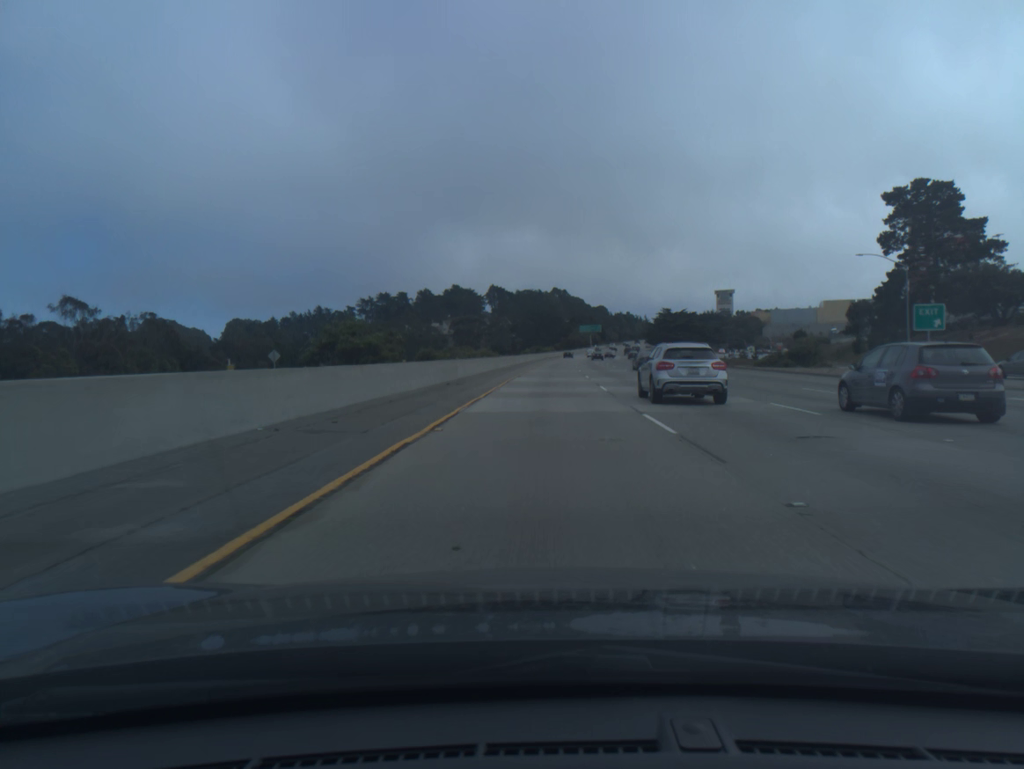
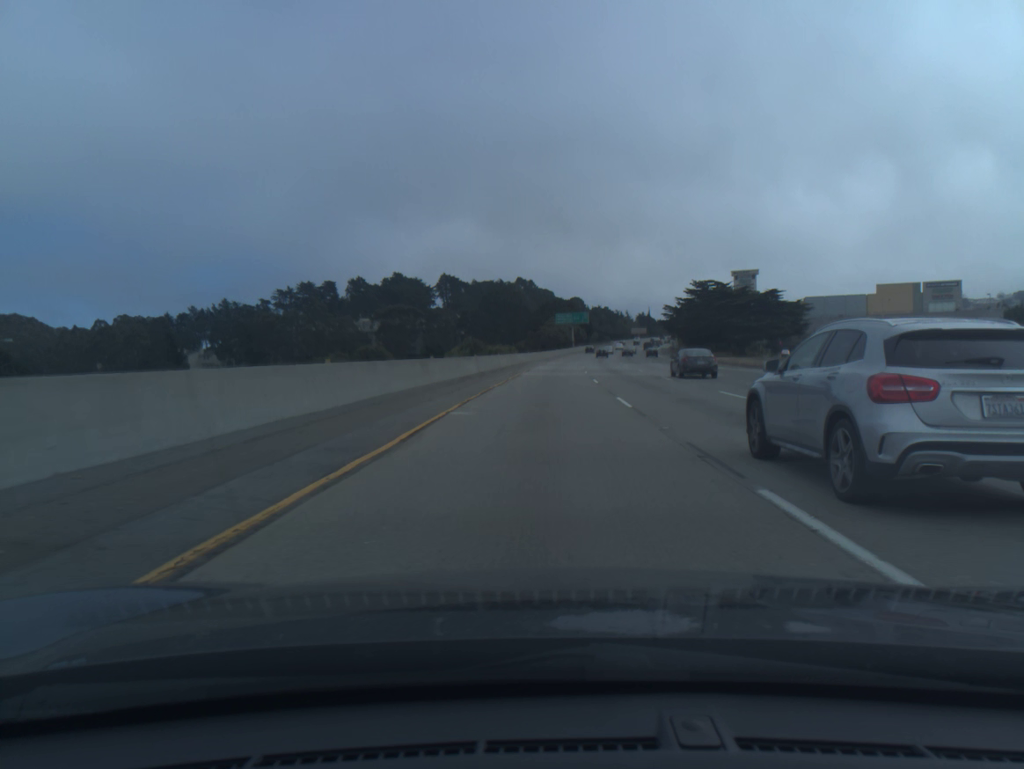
(+2.3, +96.9) m; +2°
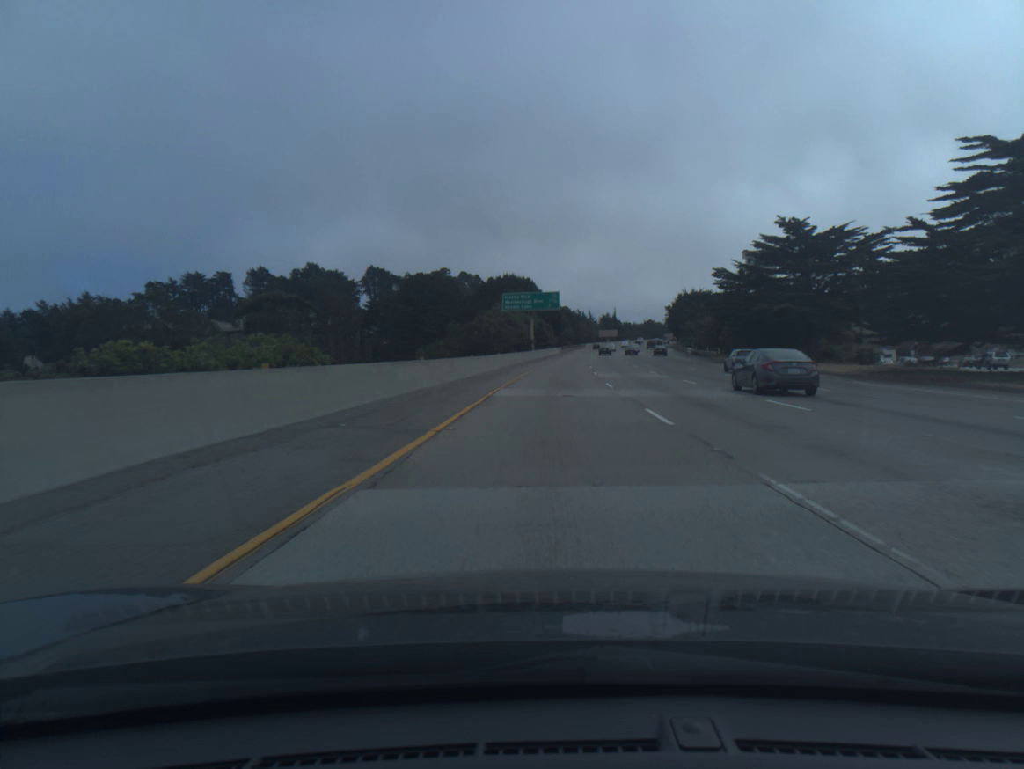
(+2.1, +77.8) m; +4°
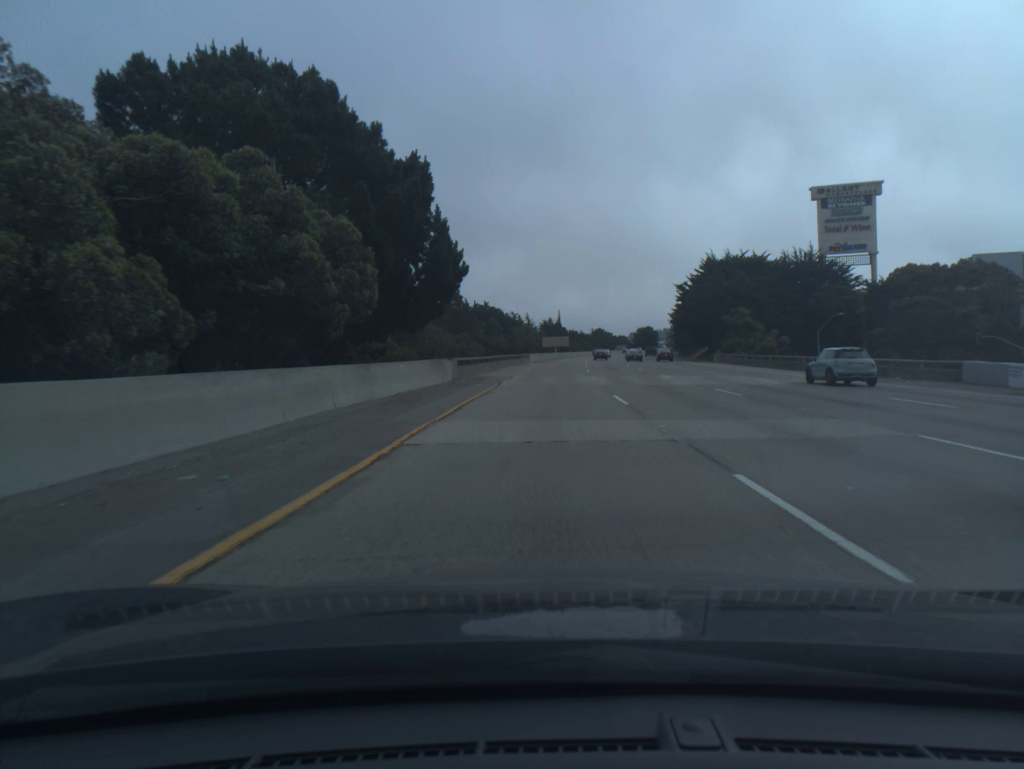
(+4.2, +97.5) m; +5°
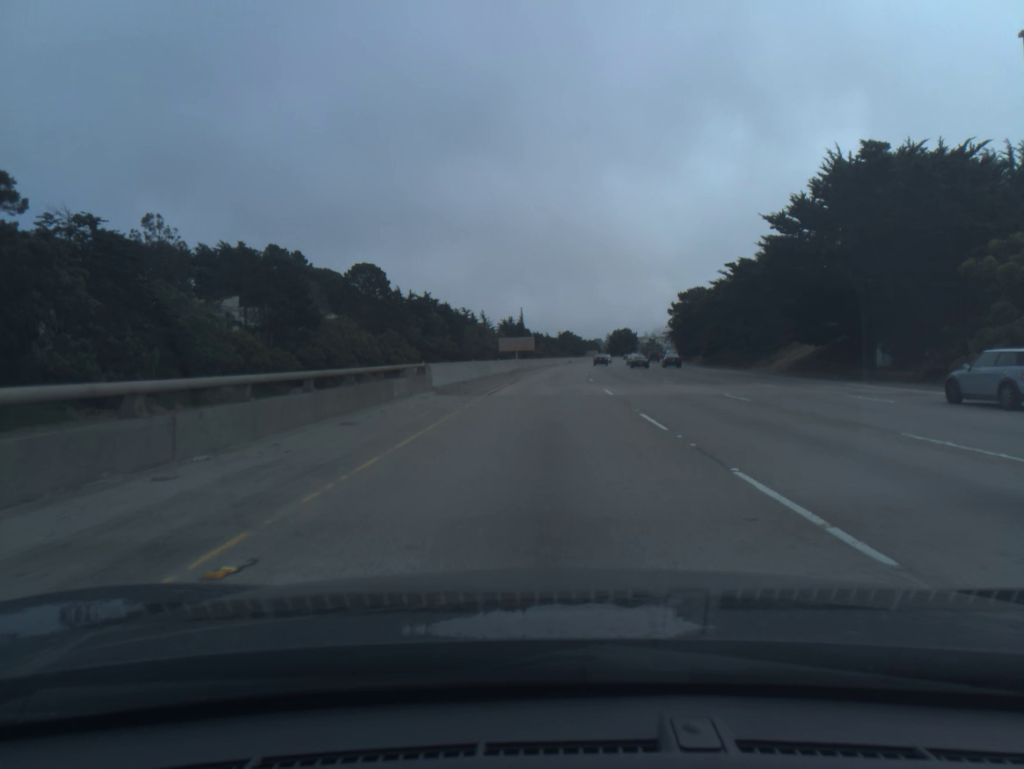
(+1.3, +58.5) m; +3°
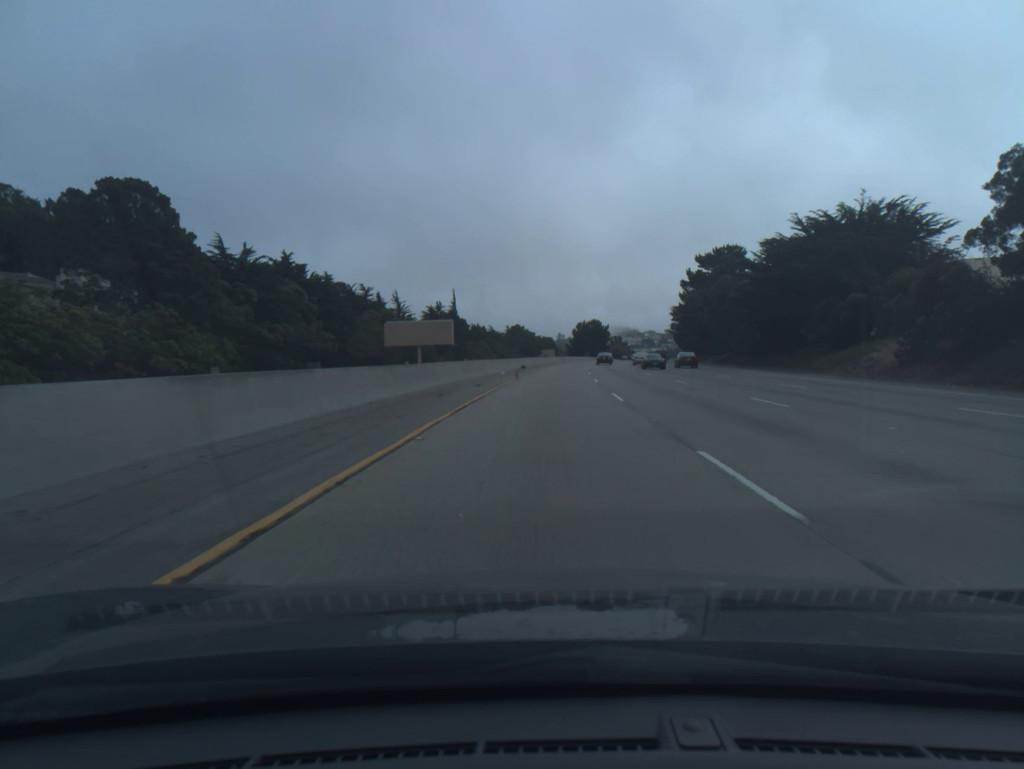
(+2.5, +77.9) m; +4°
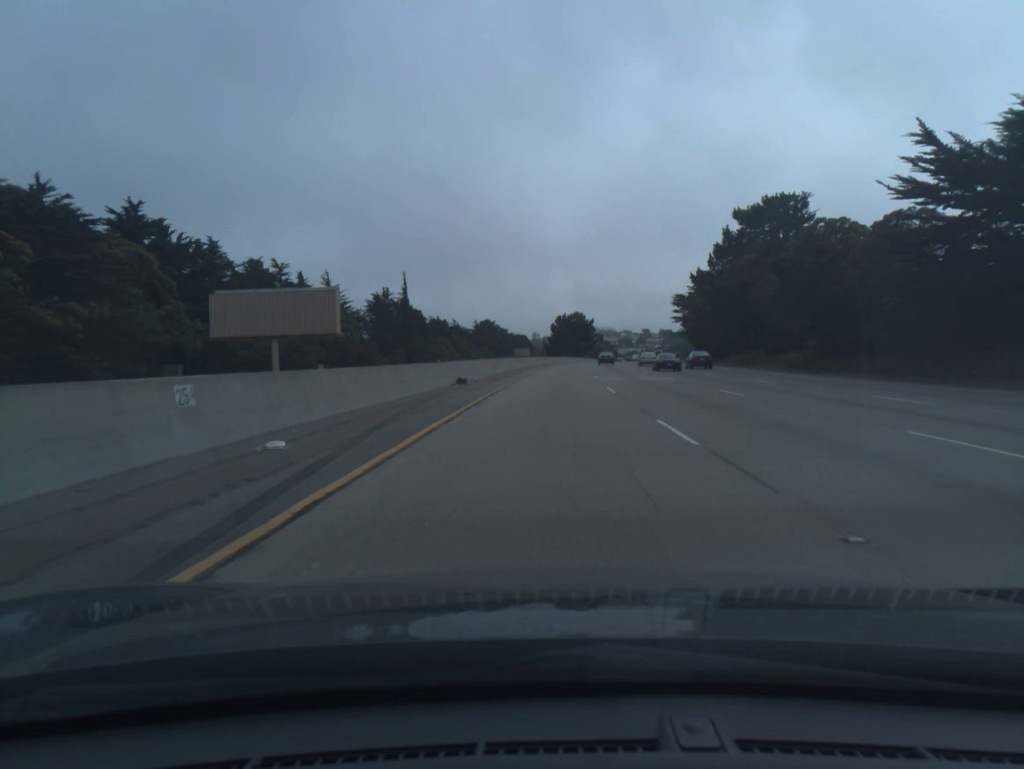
(+0.6, +39.0) m; +2°
